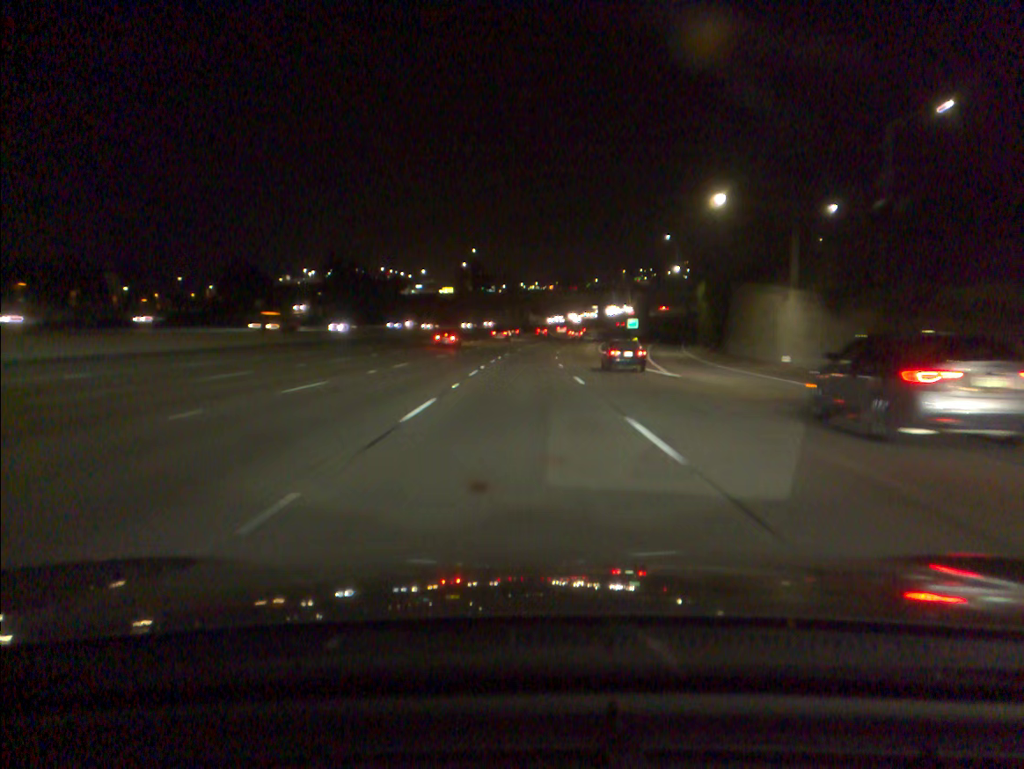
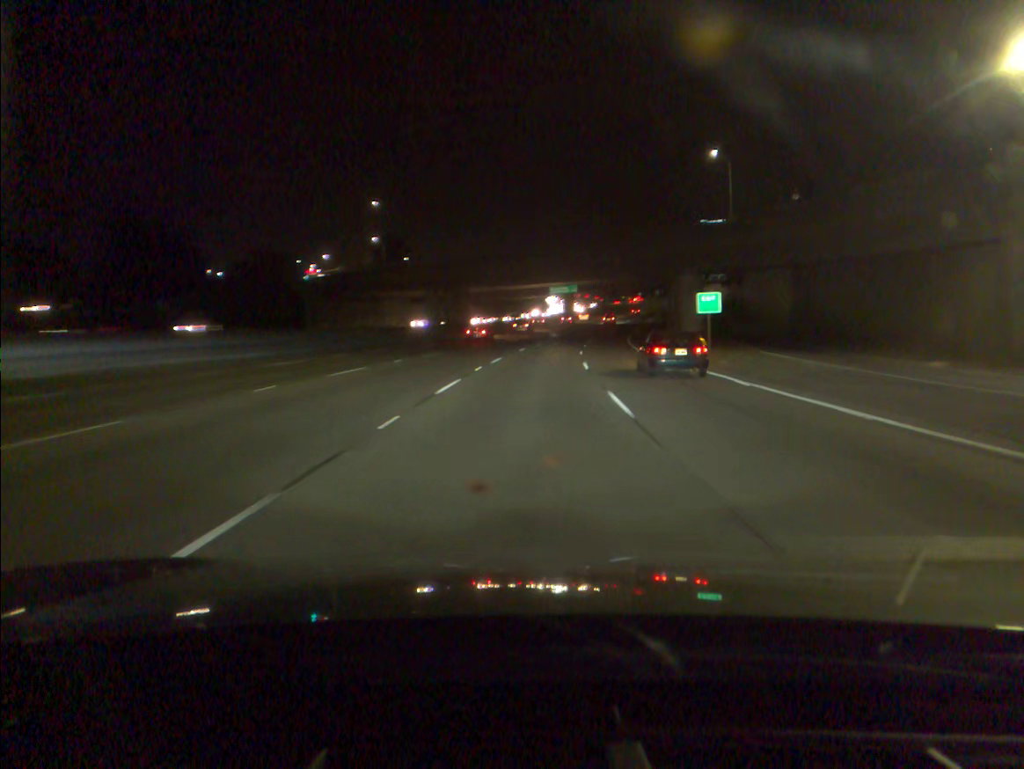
(+1.3, +68.8) m; +4°
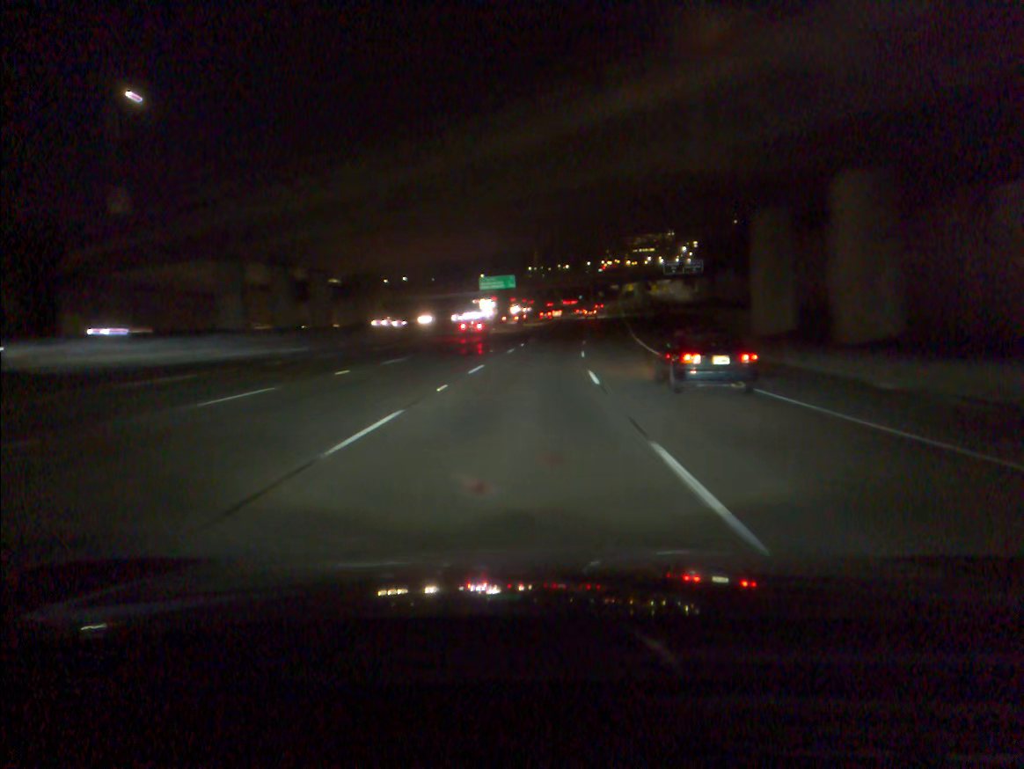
(+2.4, +51.5) m; +5°
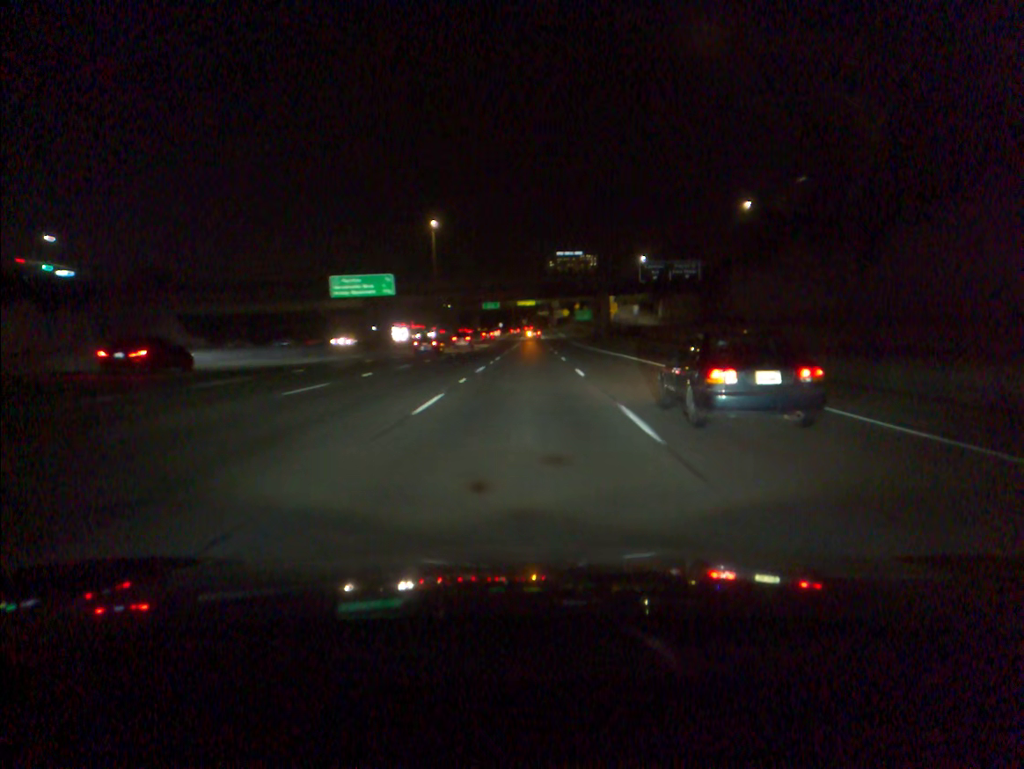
(+3.8, +67.8) m; +6°
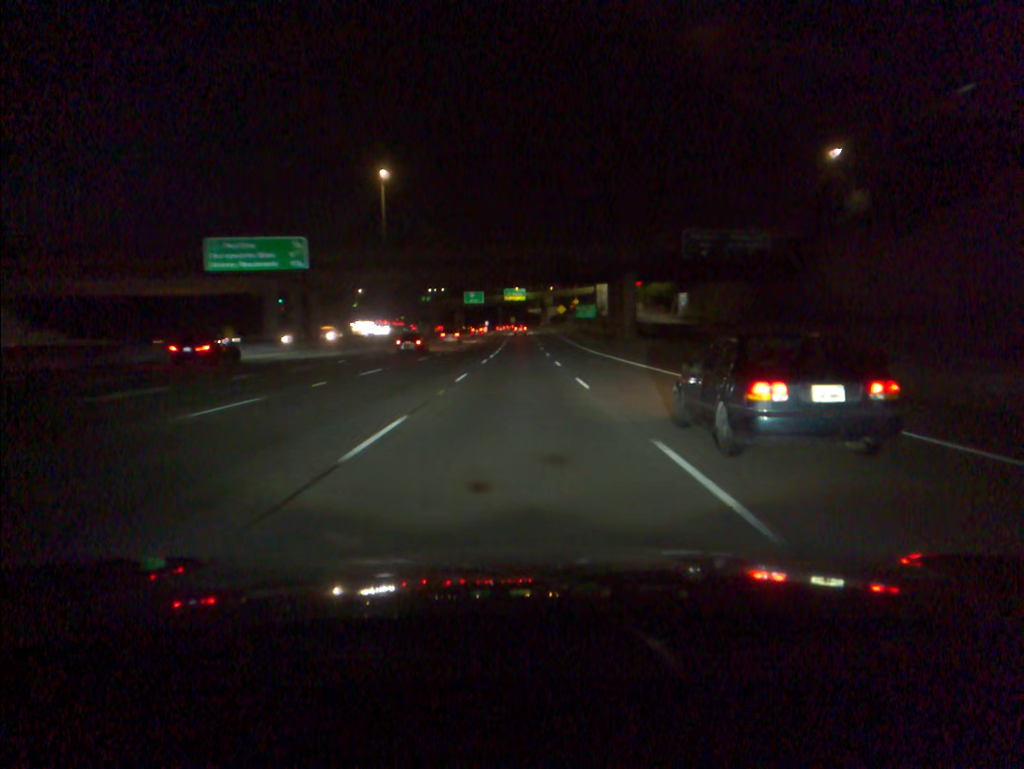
(+0.3, +34.0) m; +1°
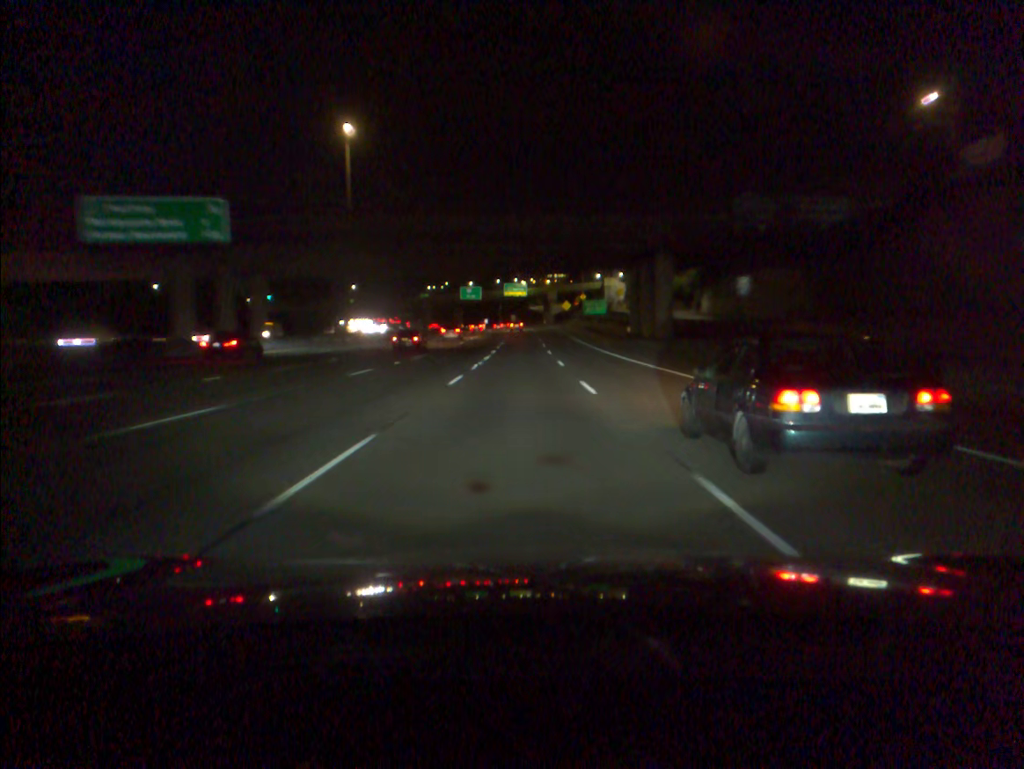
(0.0, +17.0) m; 0°
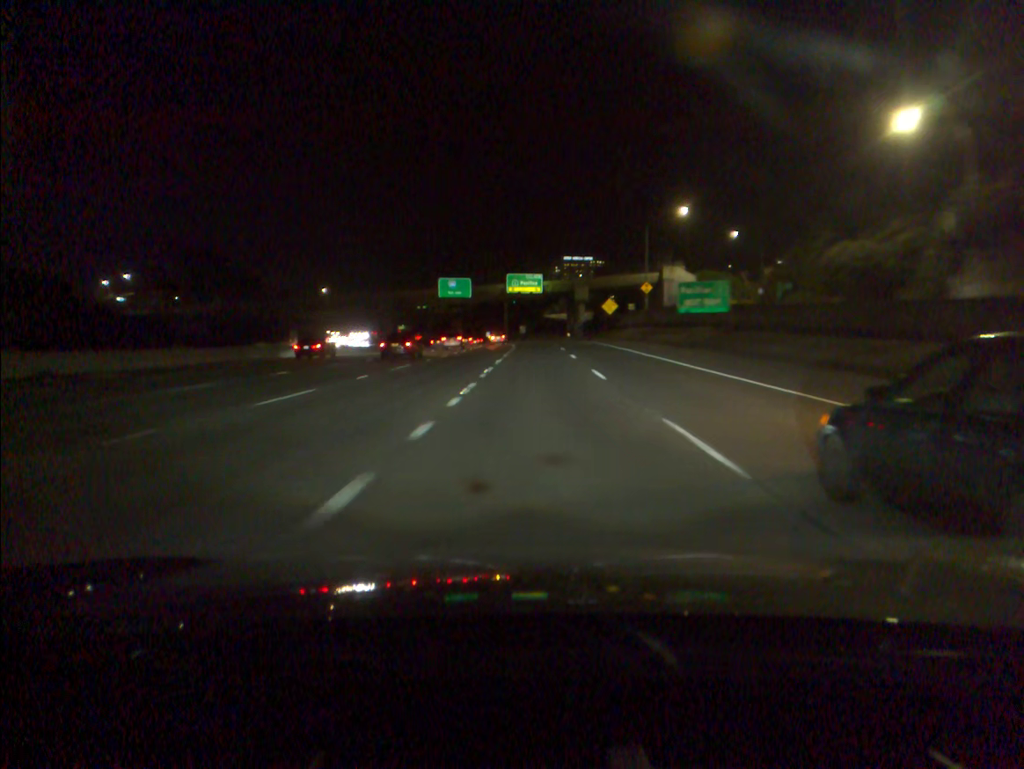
(-0.4, +68.3) m; -1°
